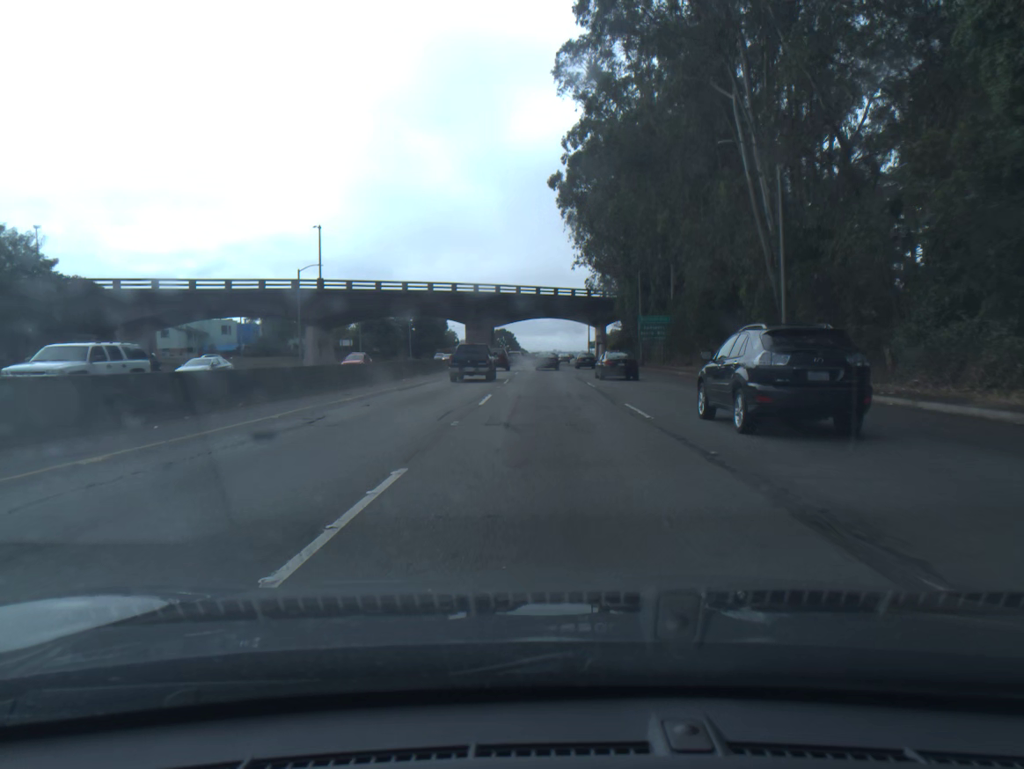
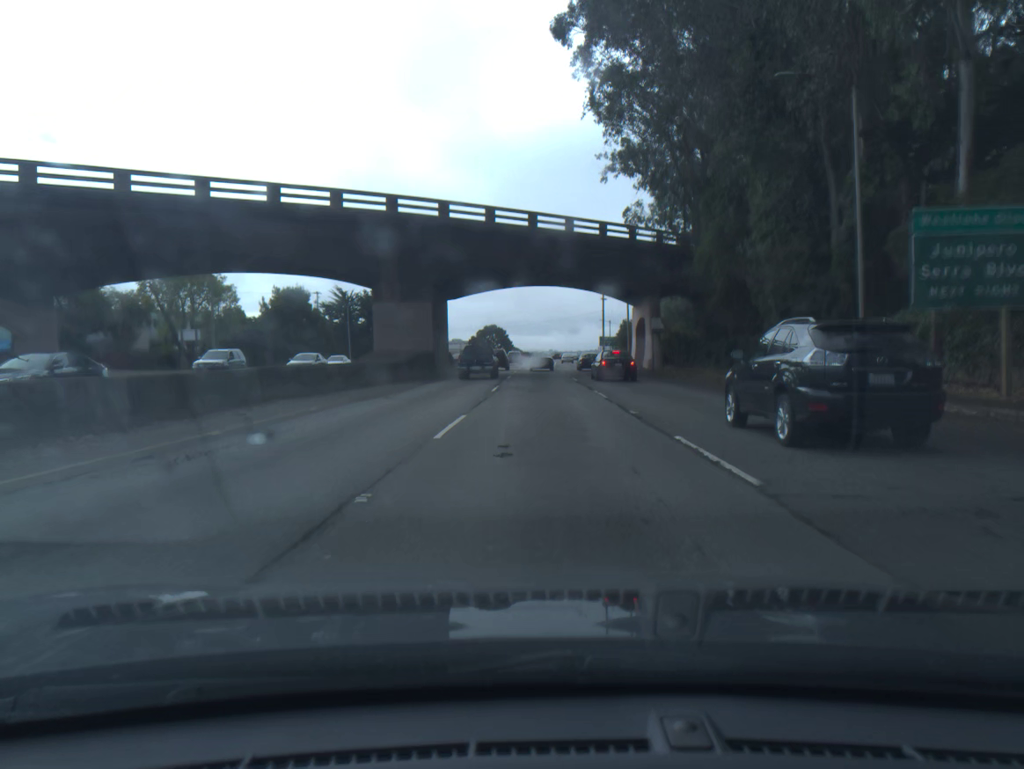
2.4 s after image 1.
(+0.1, +51.3) m; 0°
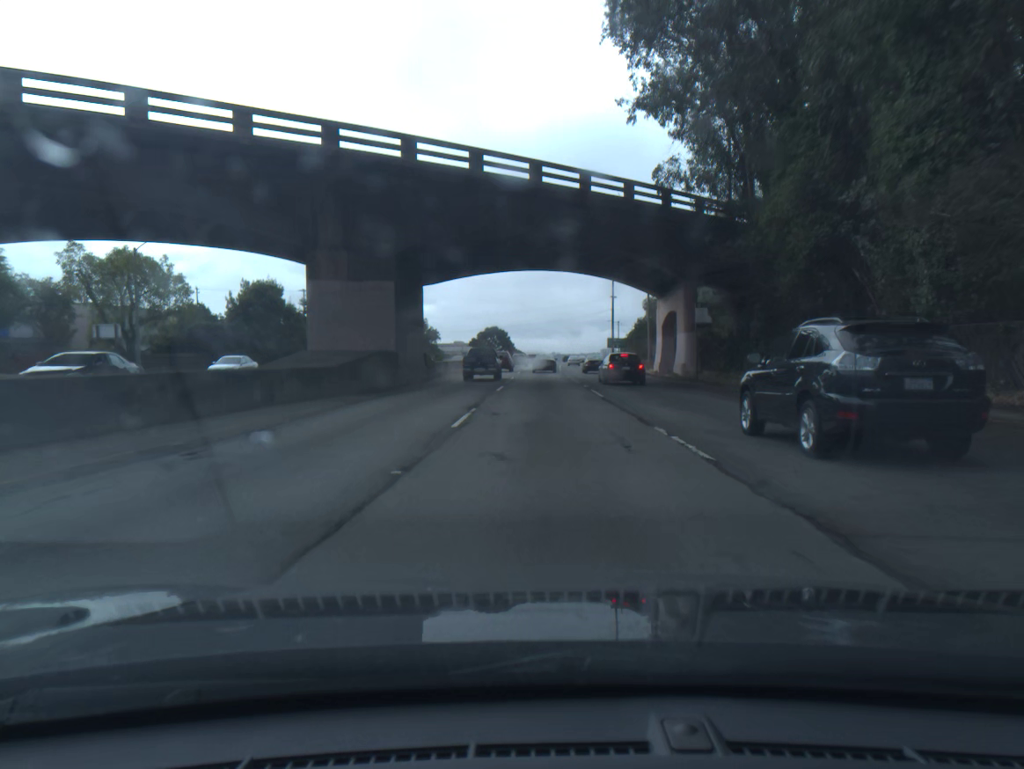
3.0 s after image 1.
(0.0, +13.1) m; 0°
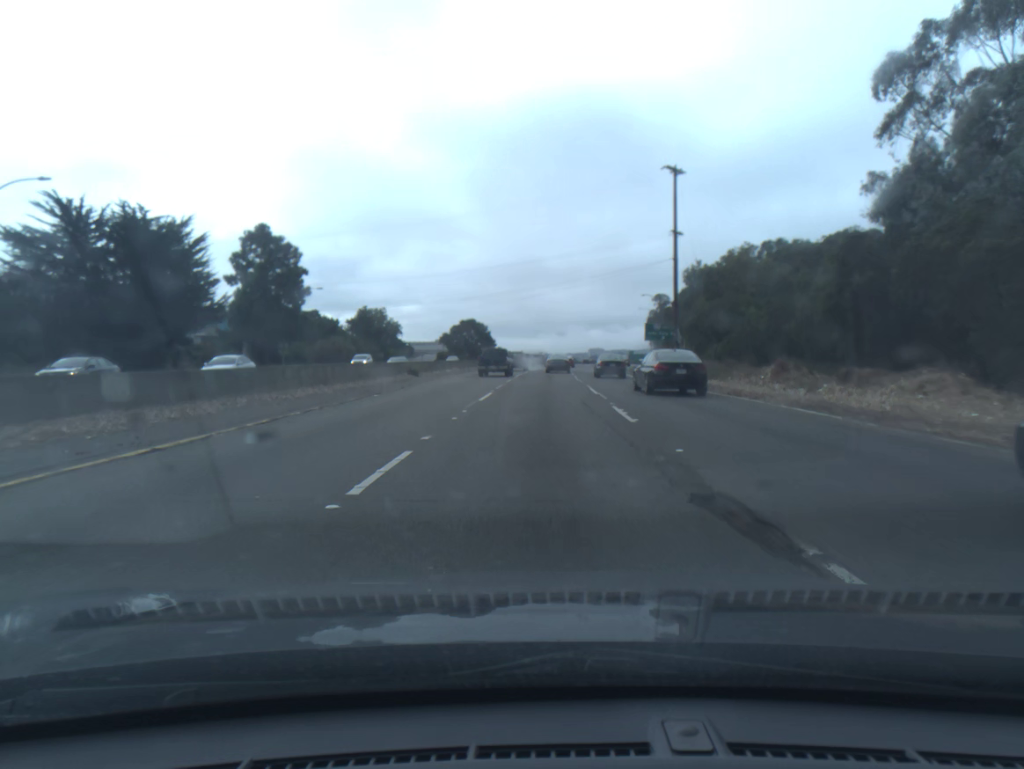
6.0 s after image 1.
(+0.5, +65.2) m; +1°
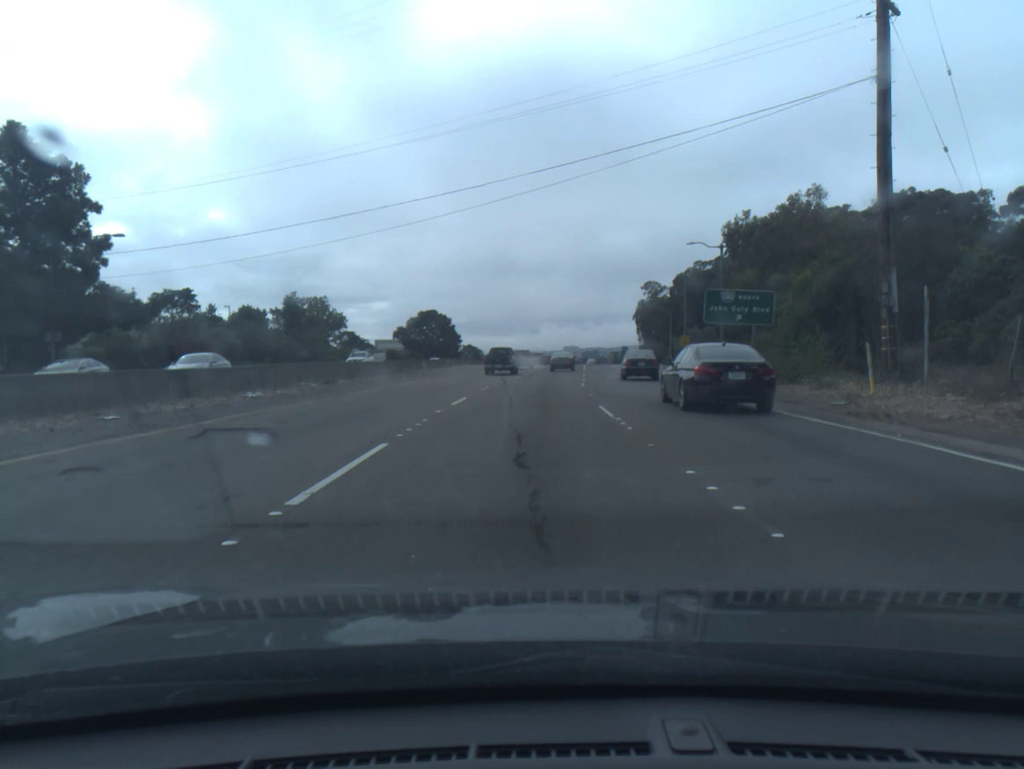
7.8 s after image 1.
(+0.5, +39.8) m; +2°
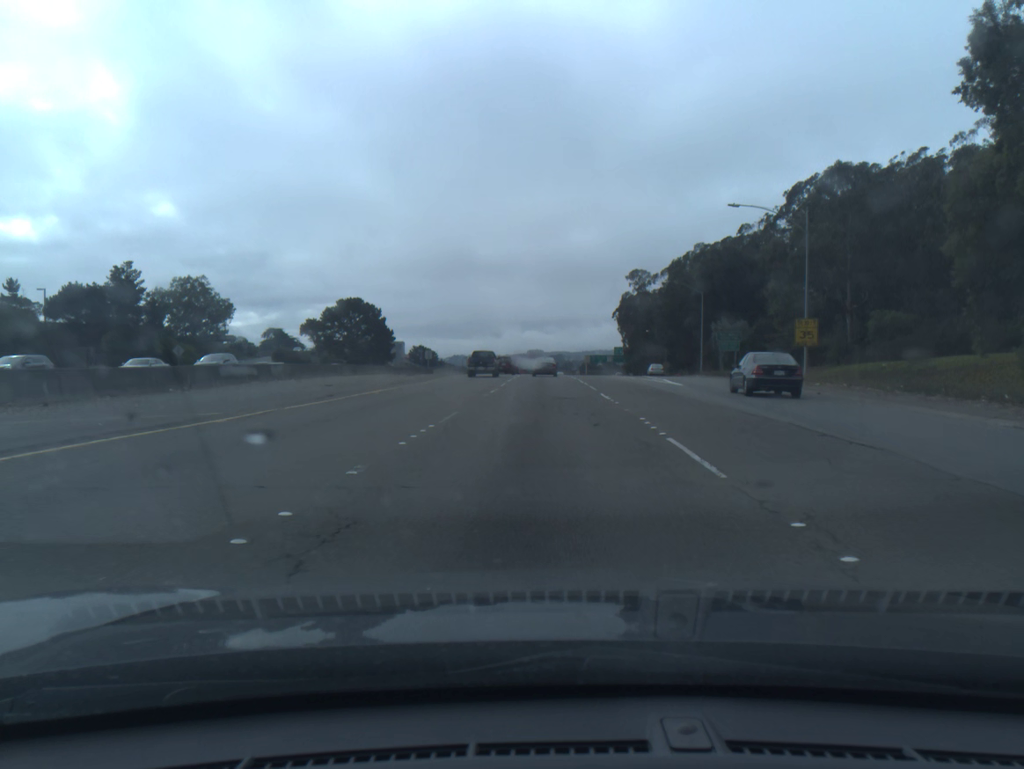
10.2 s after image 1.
(+1.6, +53.8) m; +3°
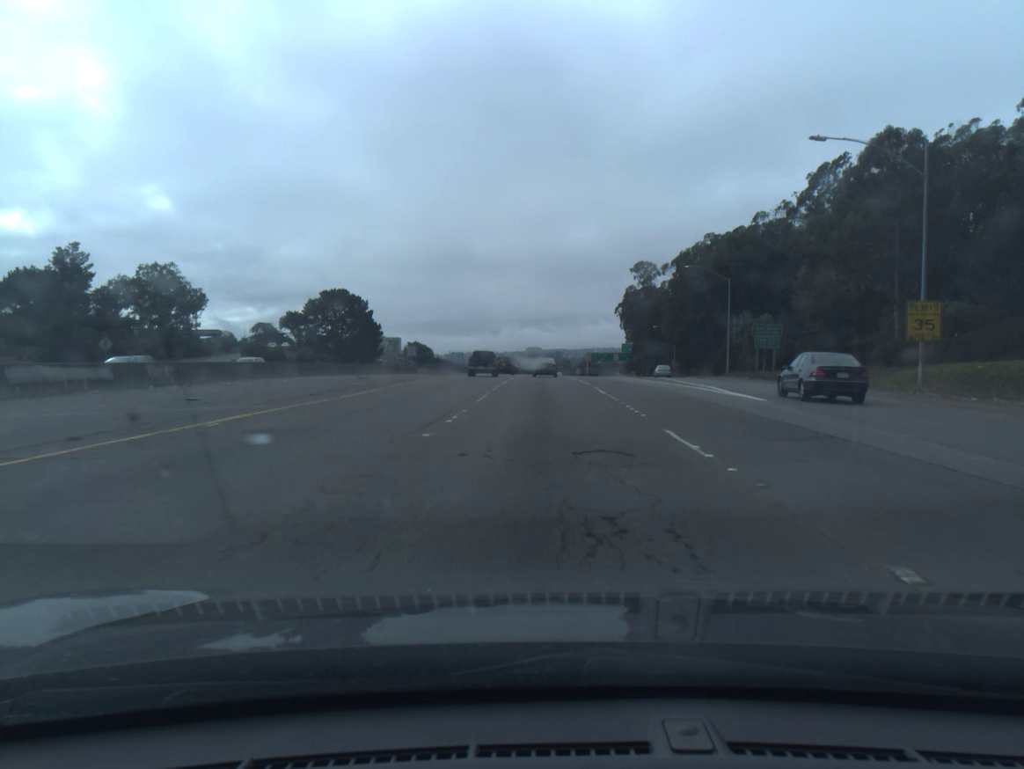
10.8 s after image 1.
(0.0, +13.2) m; 0°
